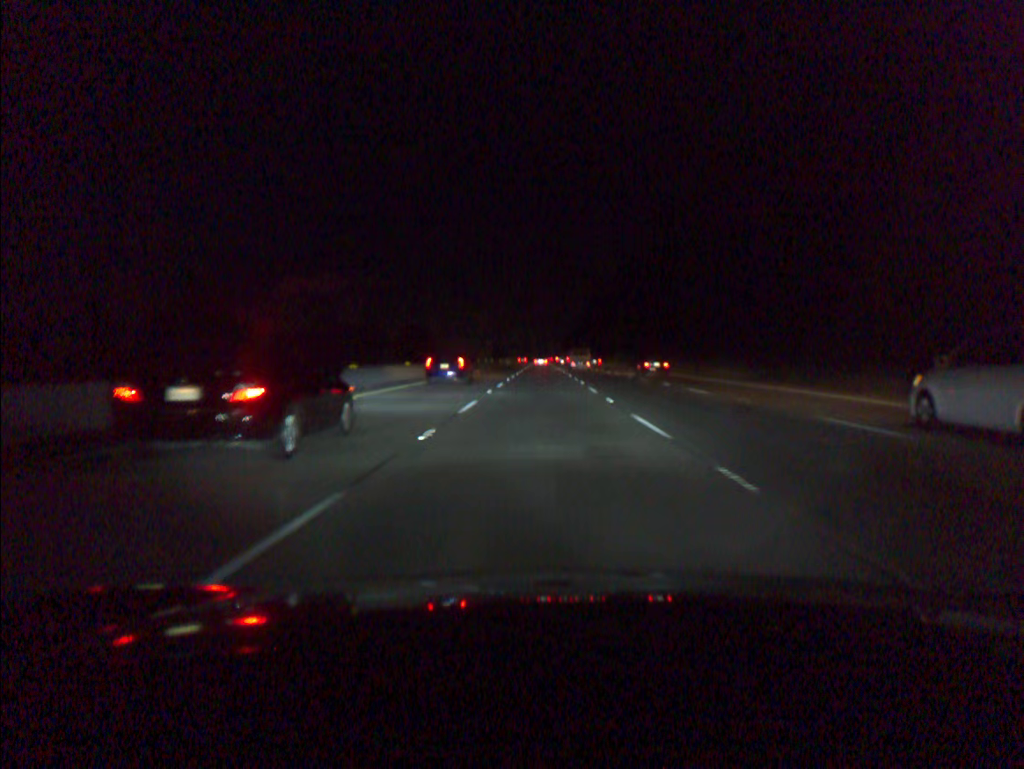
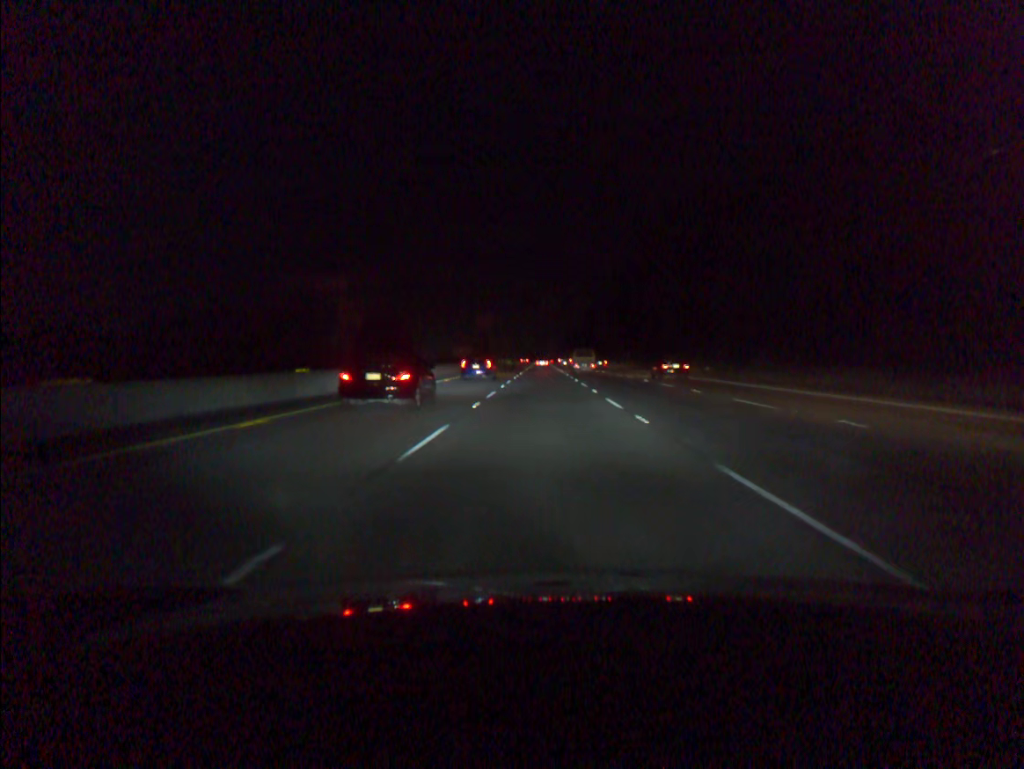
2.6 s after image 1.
(0.0, +80.6) m; 0°
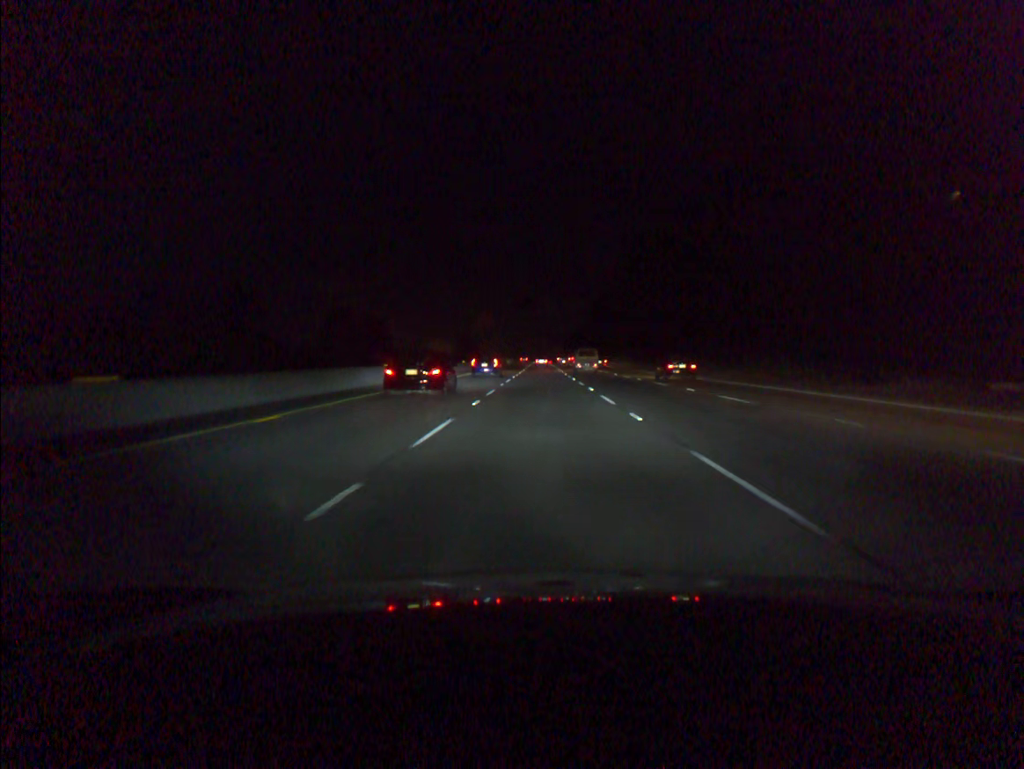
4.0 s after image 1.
(0.0, +42.7) m; 0°
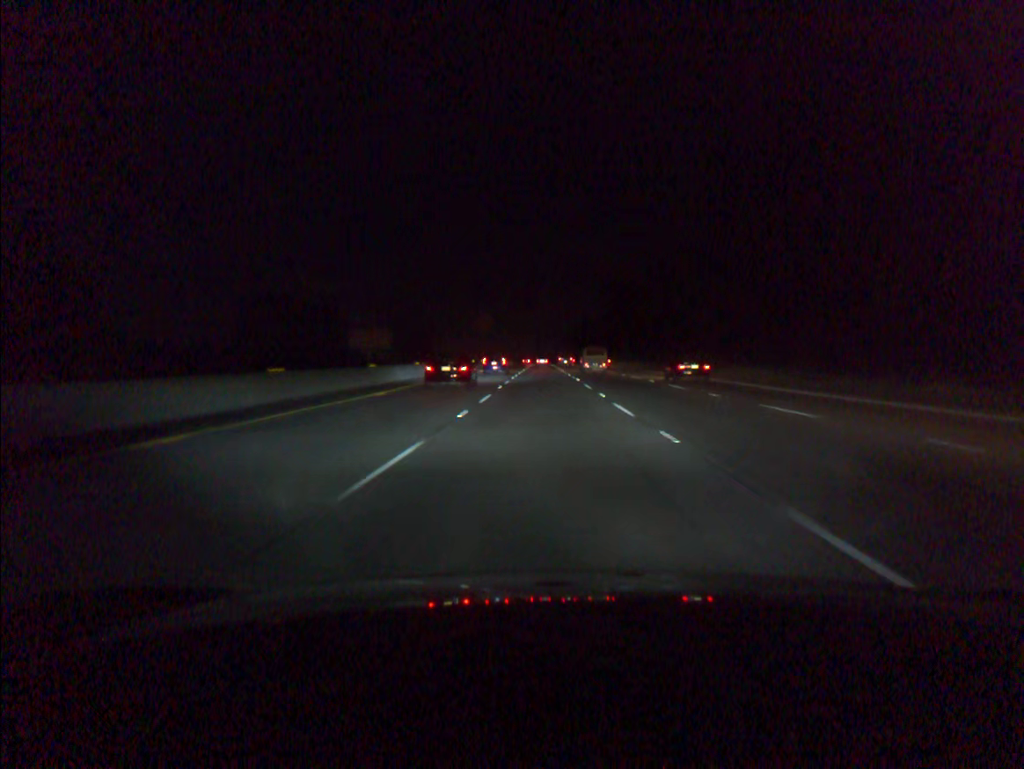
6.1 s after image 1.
(0.0, +62.6) m; 0°
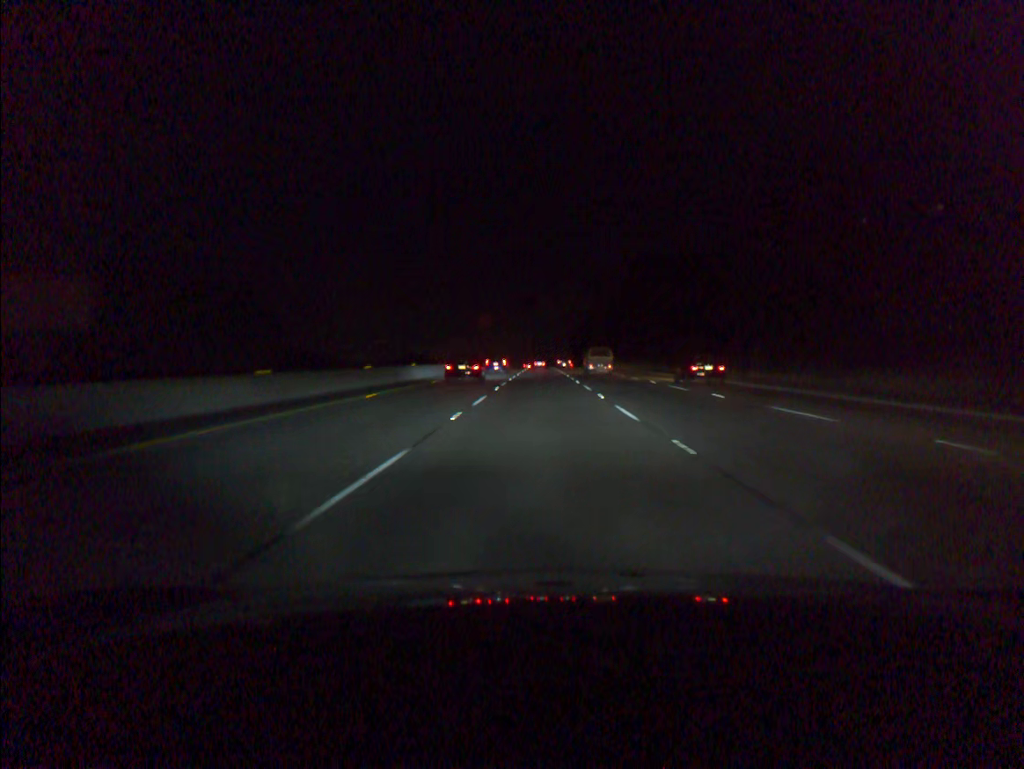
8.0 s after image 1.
(+0.1, +59.5) m; 0°
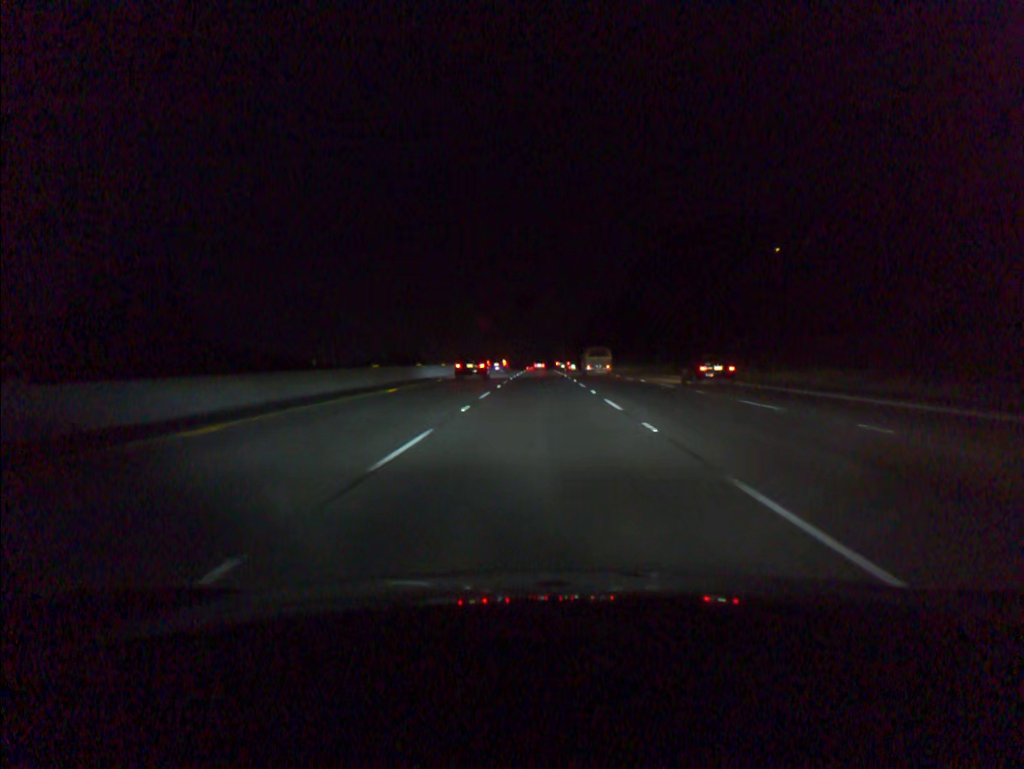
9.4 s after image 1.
(0.0, +41.1) m; 0°
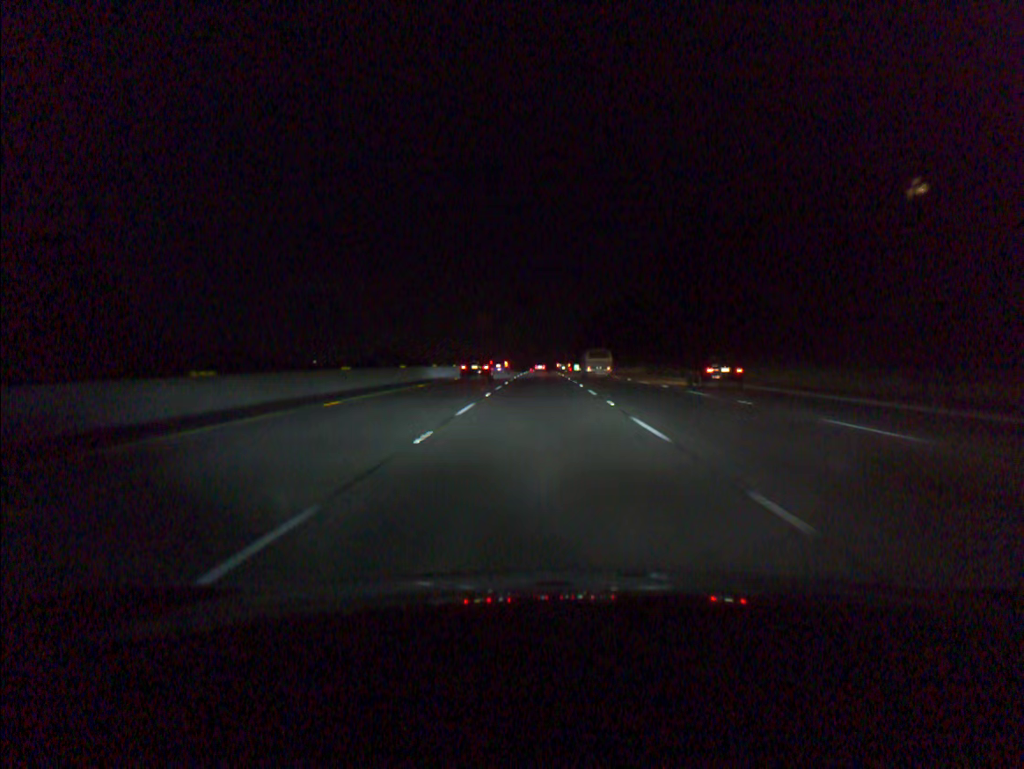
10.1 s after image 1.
(0.0, +21.3) m; 0°
